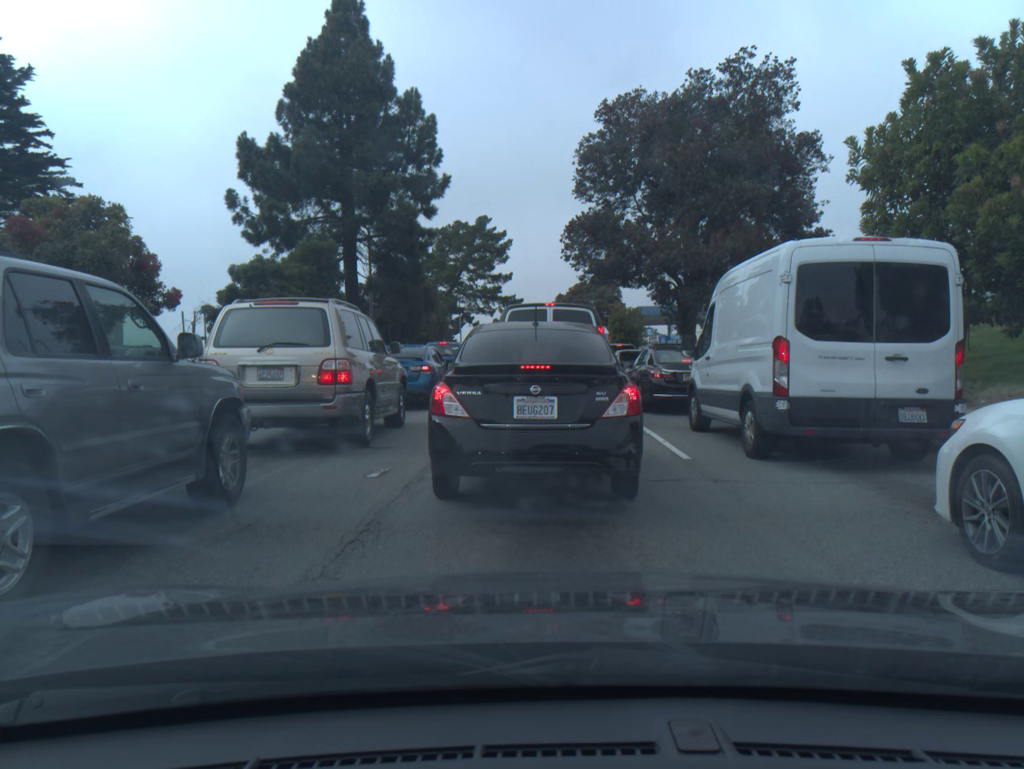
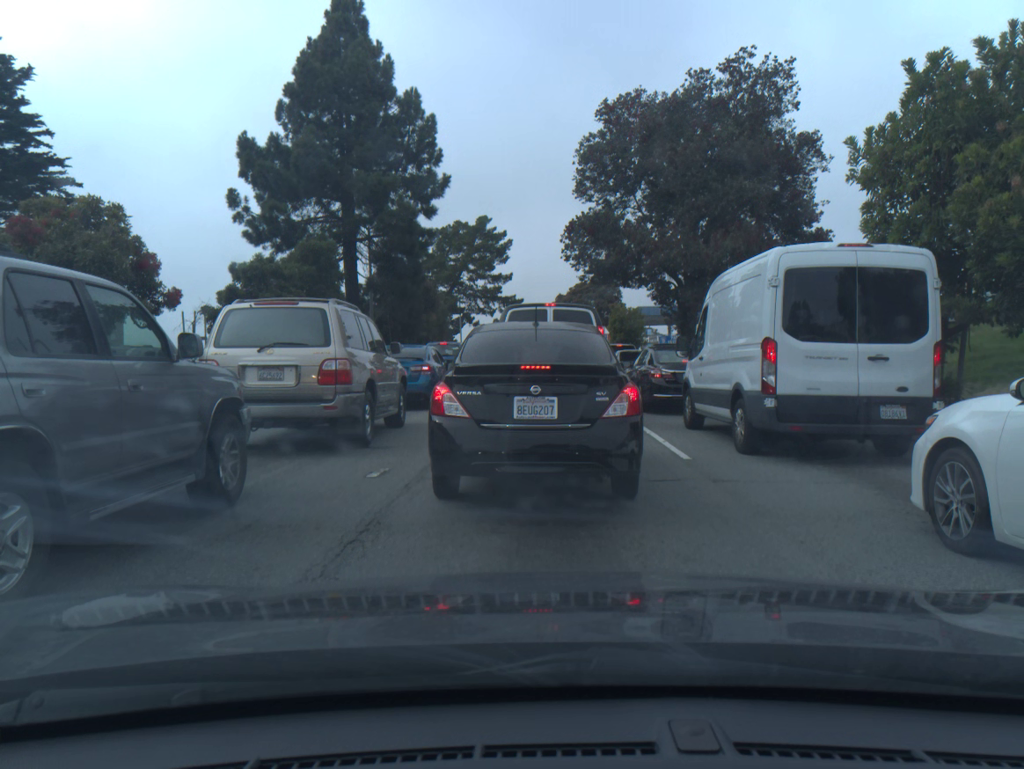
(0.0, 0.0) m; 0°
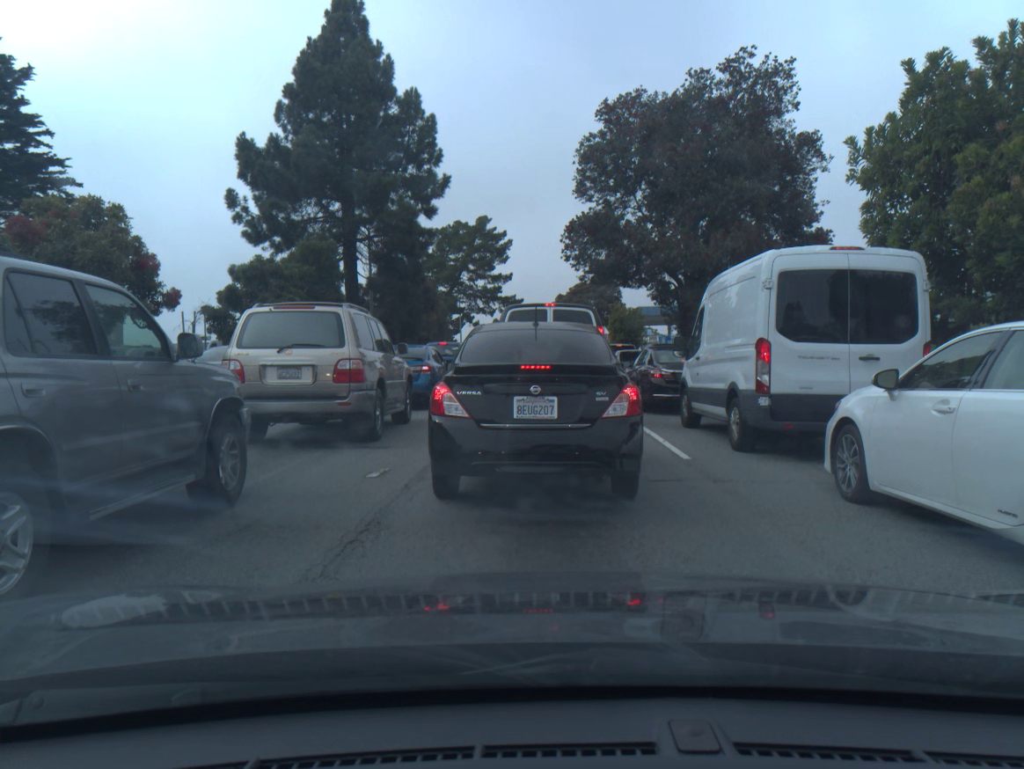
(0.0, 0.0) m; 0°
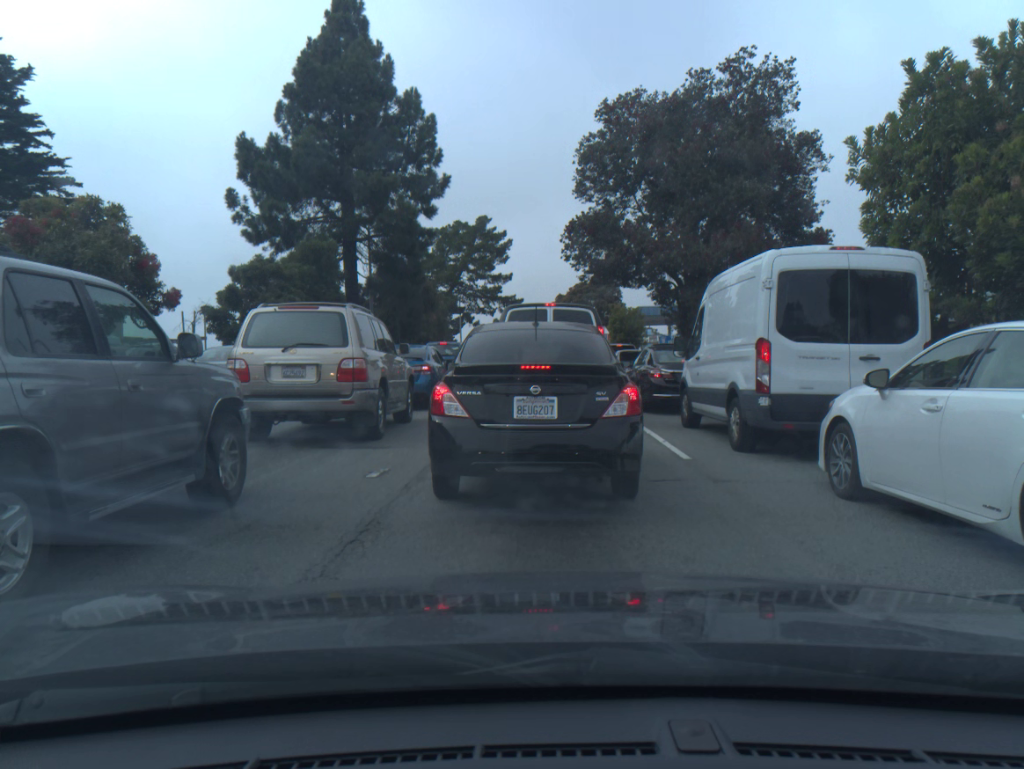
(0.0, 0.0) m; 0°
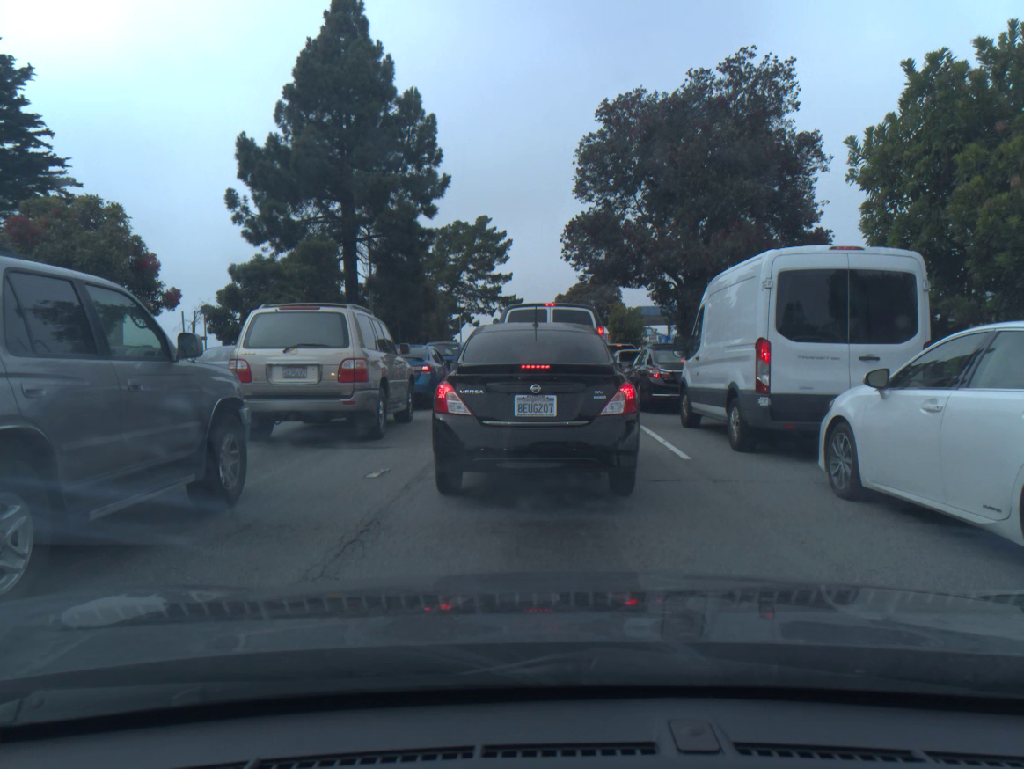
(0.0, +0.1) m; 0°
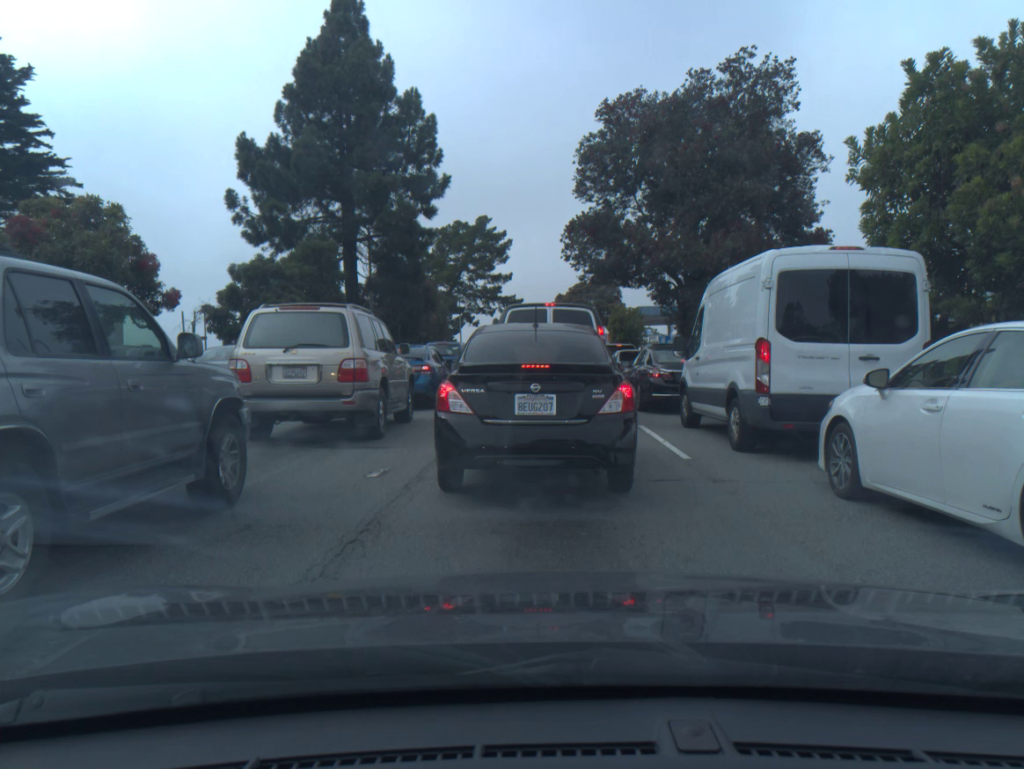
(0.0, +0.1) m; 0°
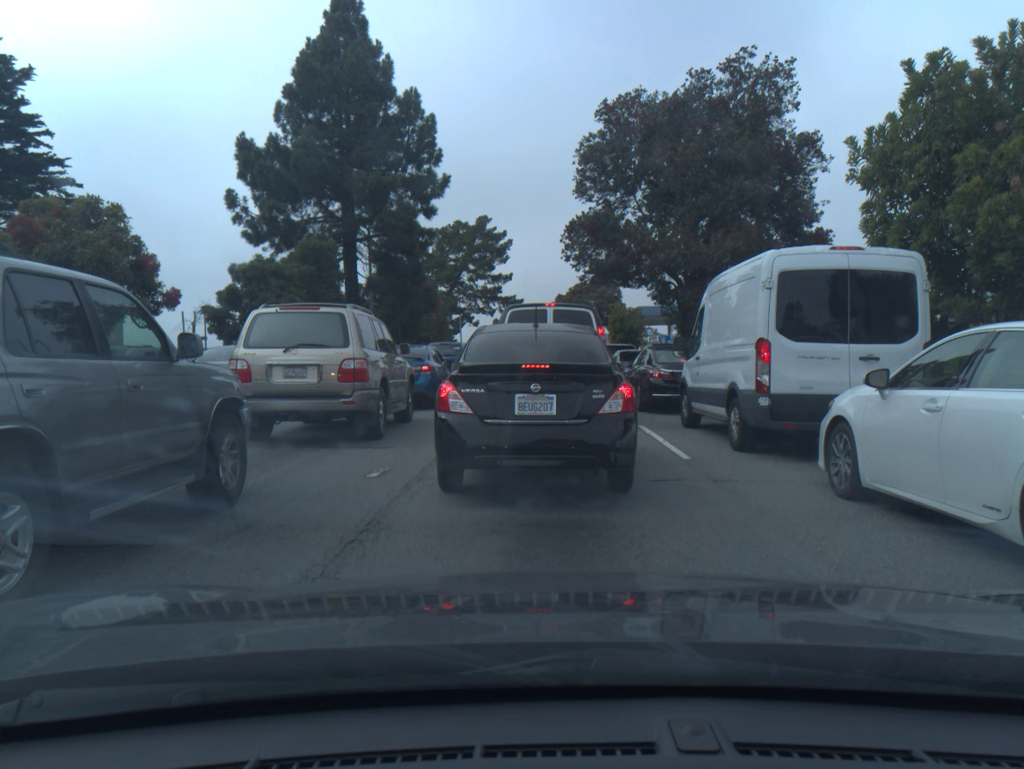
(0.0, 0.0) m; 0°
